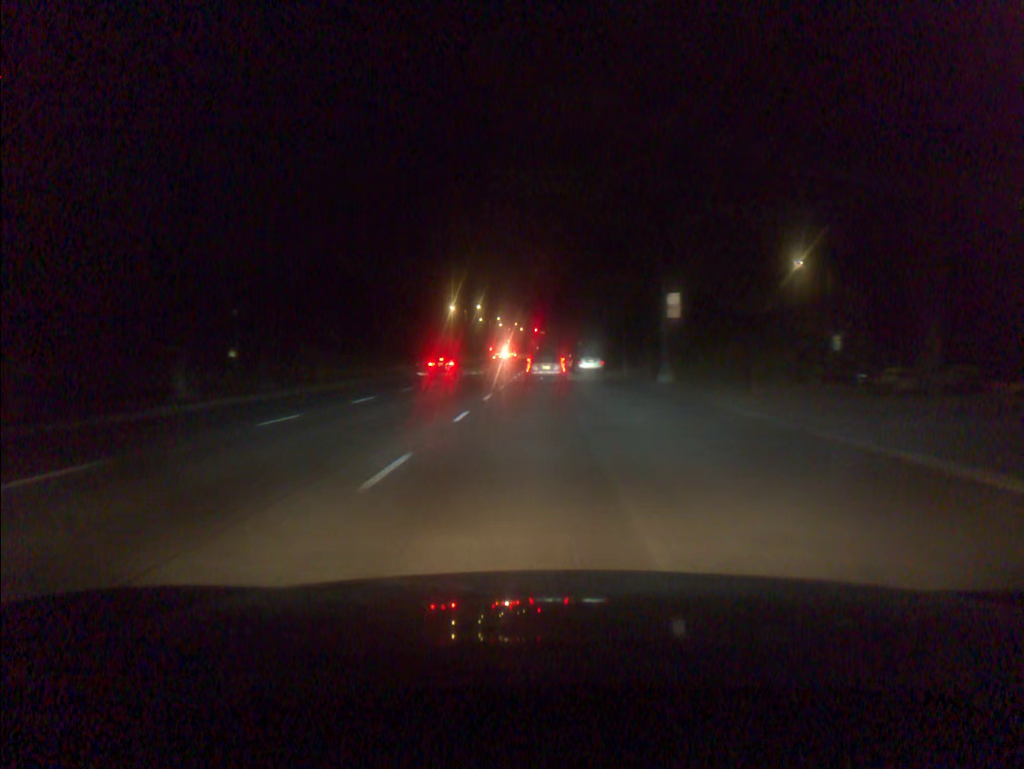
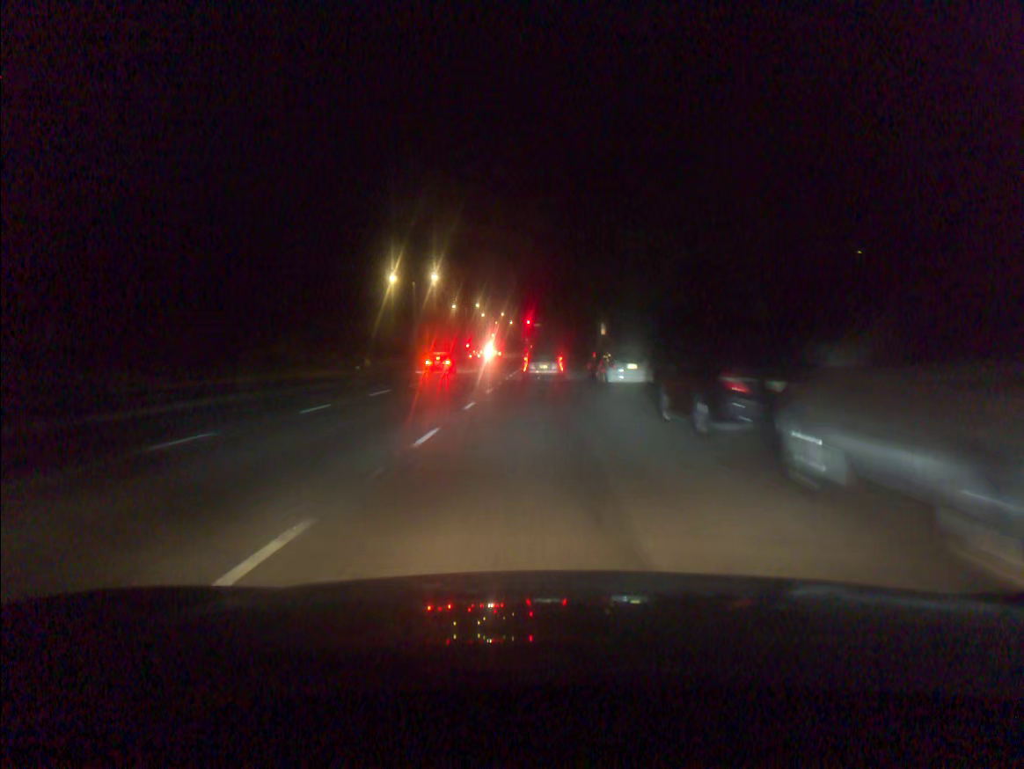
(+0.1, +47.5) m; 0°
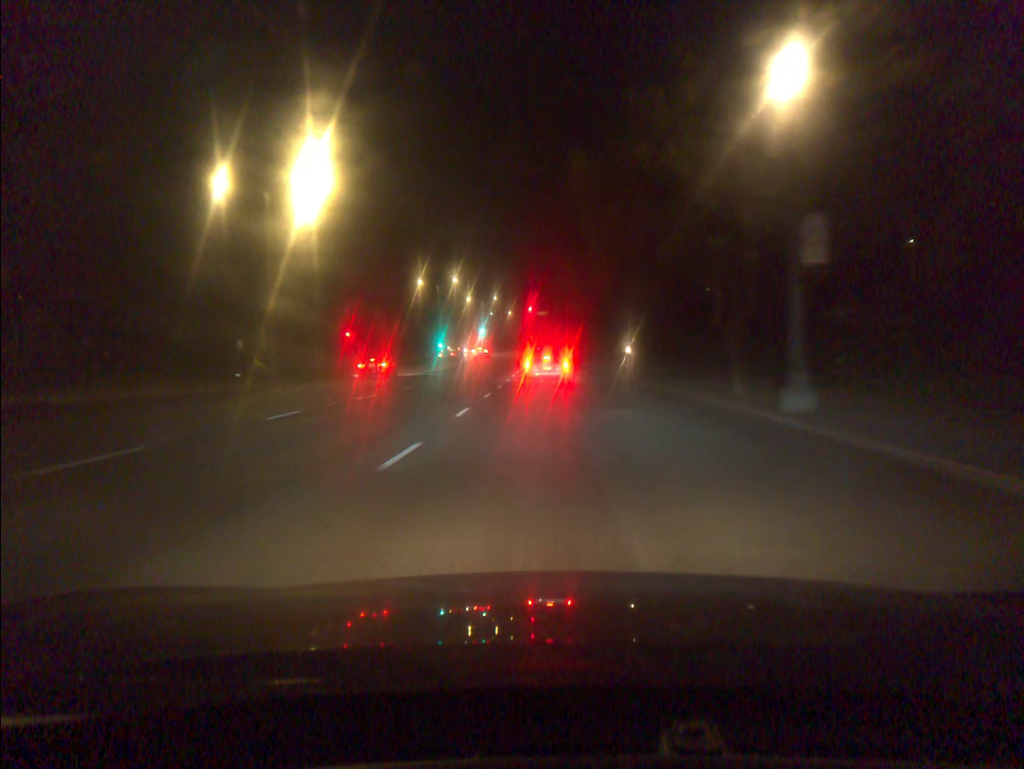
(-0.3, +45.2) m; -1°
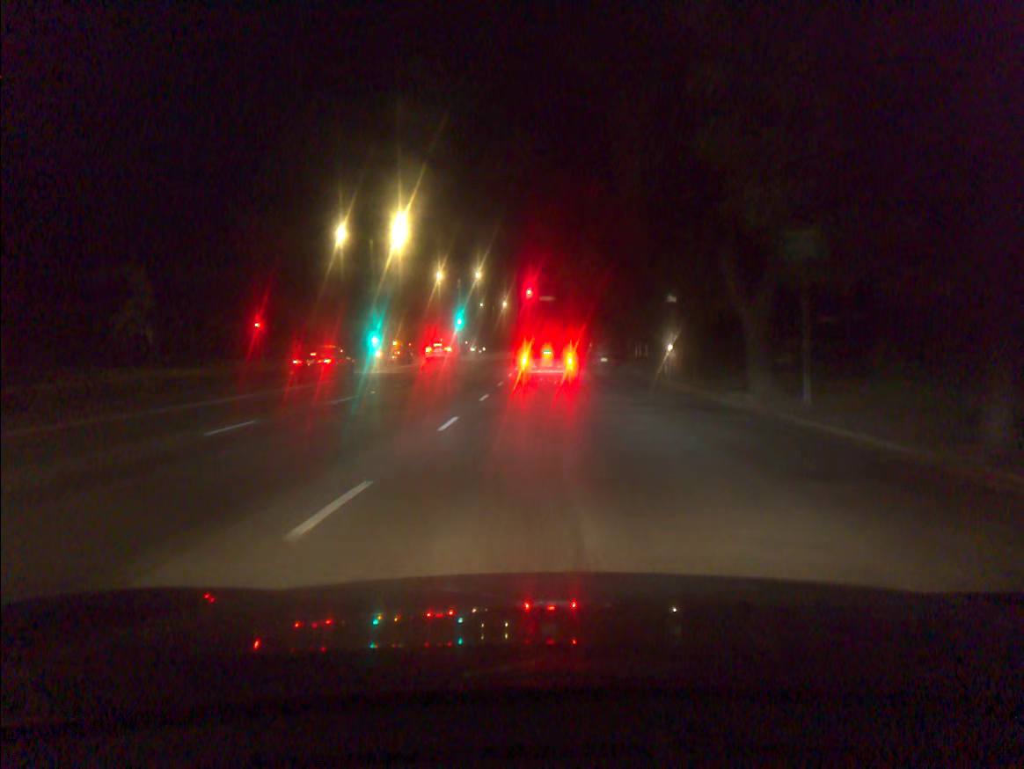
(+0.1, +39.6) m; 0°
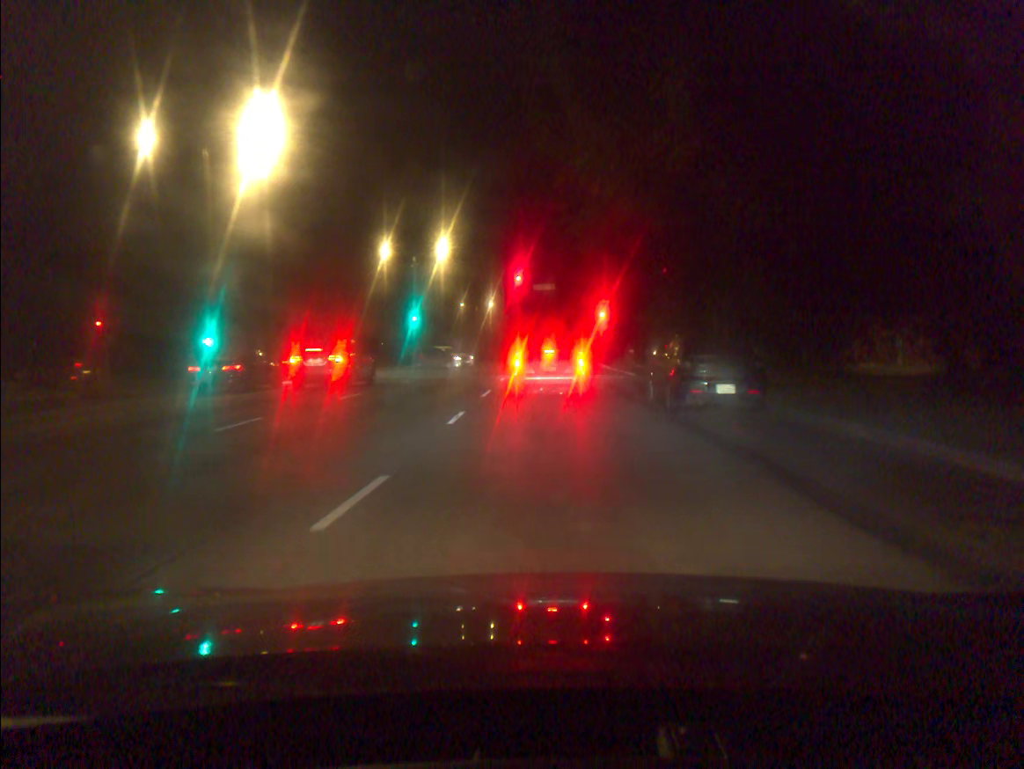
(+0.1, +28.7) m; 0°
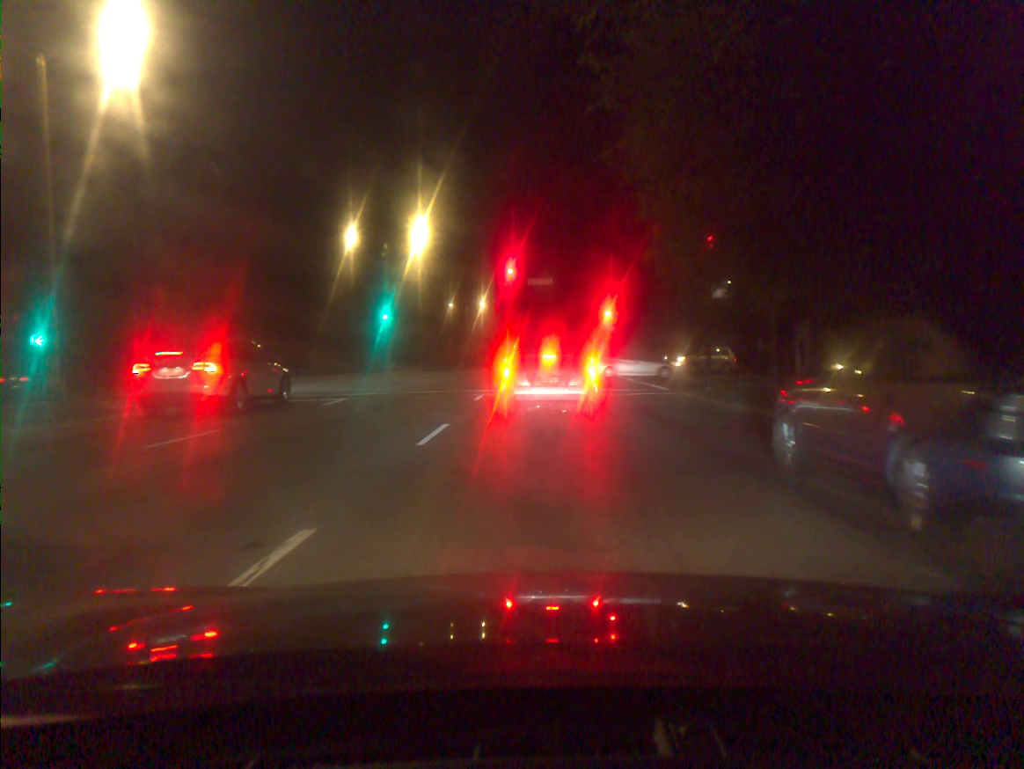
(+0.1, +9.9) m; +1°
